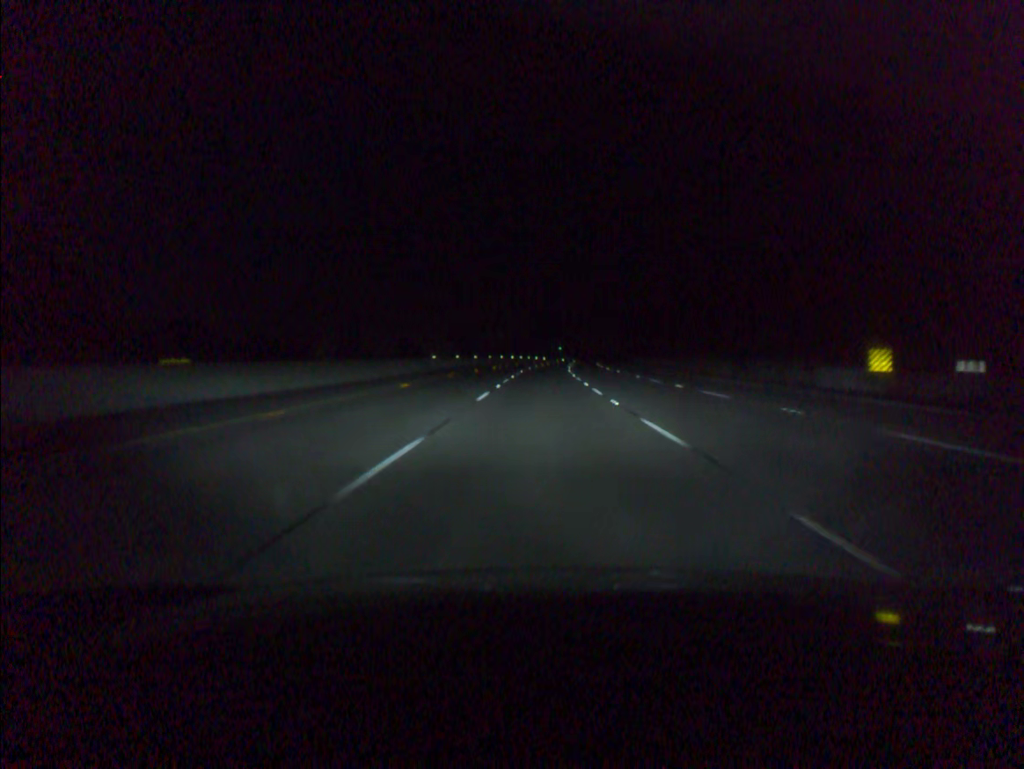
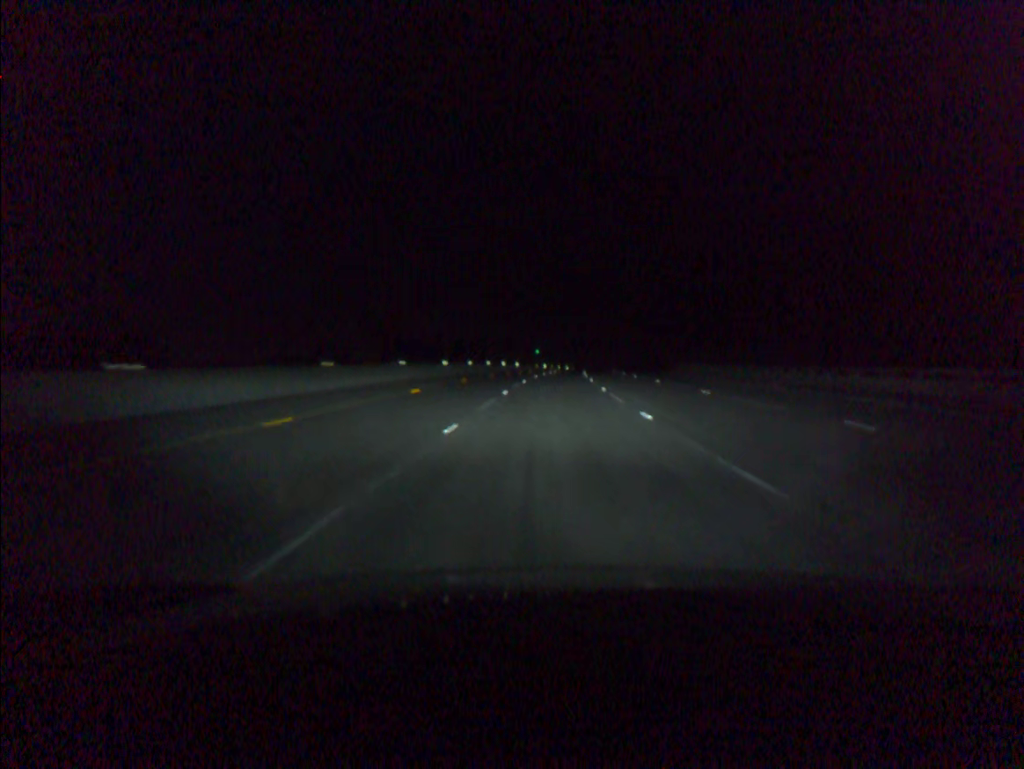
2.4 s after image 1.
(+0.7, +74.6) m; +2°
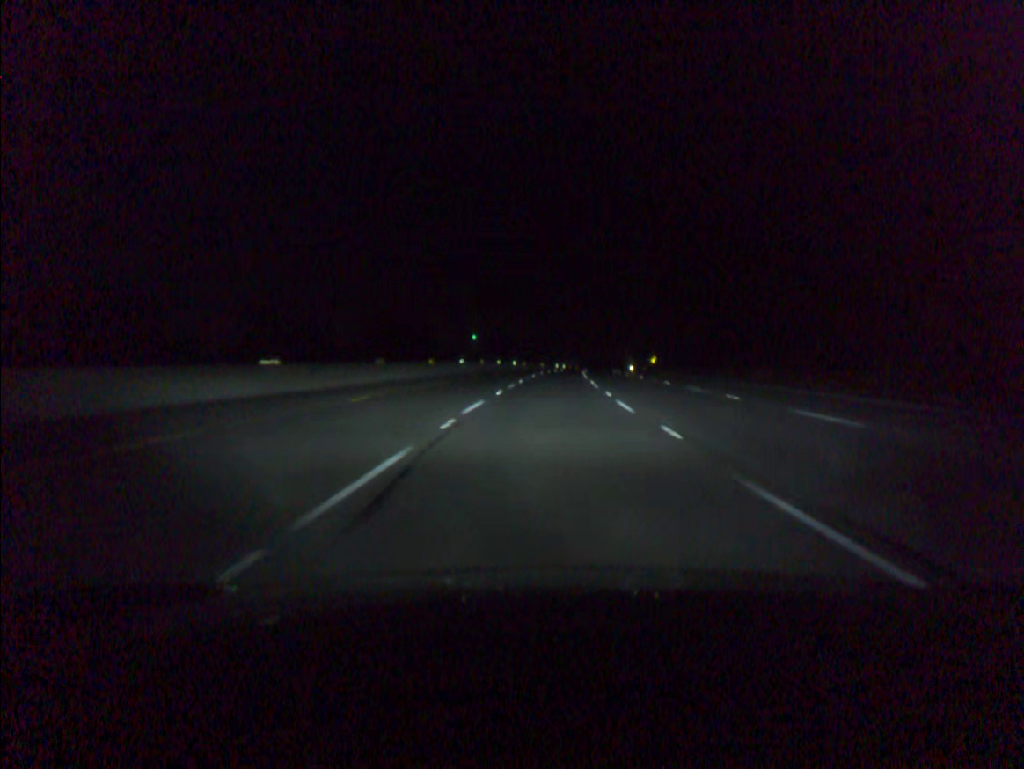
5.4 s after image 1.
(+3.6, +93.7) m; +4°
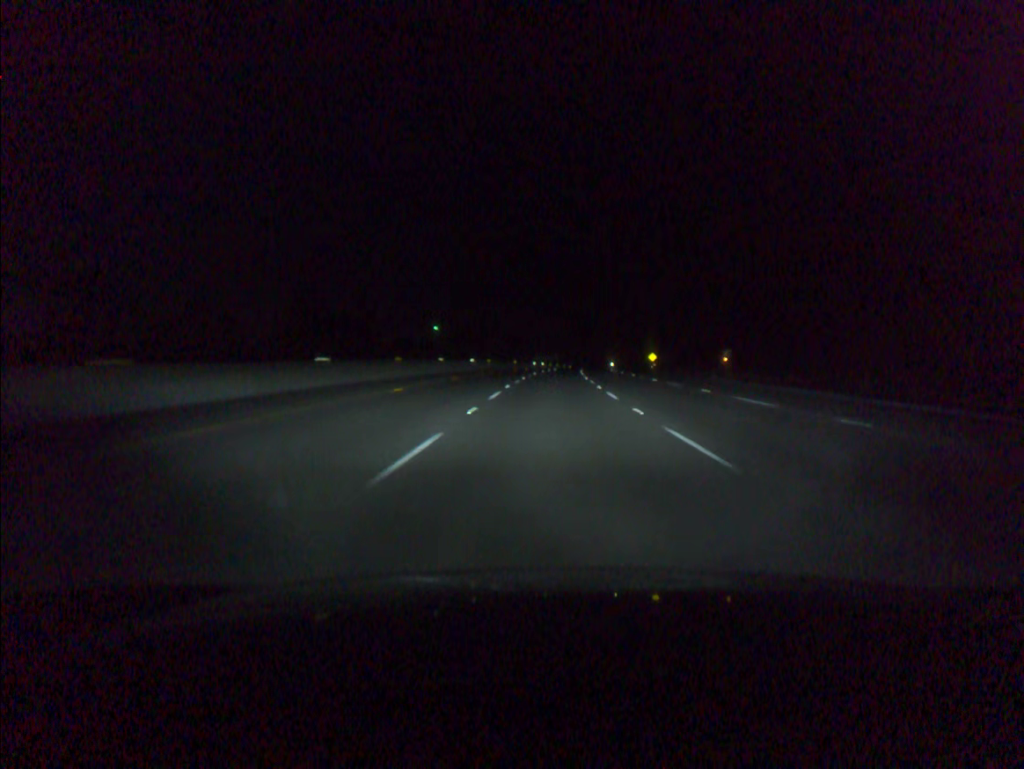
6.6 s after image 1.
(+0.6, +37.7) m; +2°
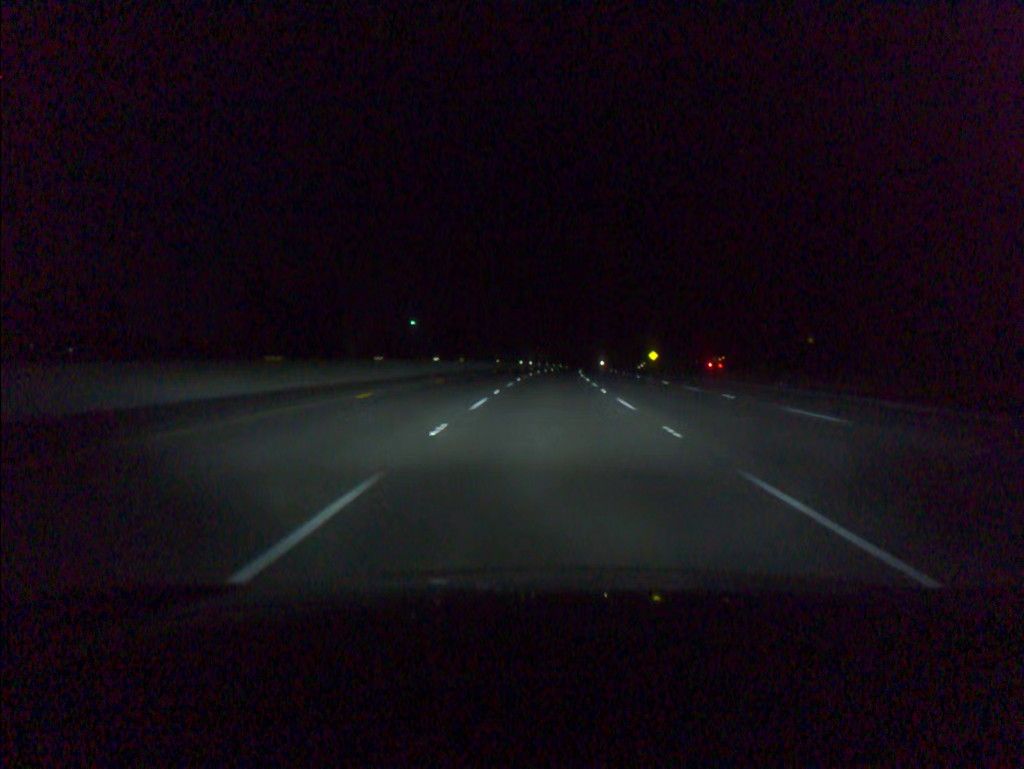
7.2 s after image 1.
(+0.1, +18.9) m; +1°
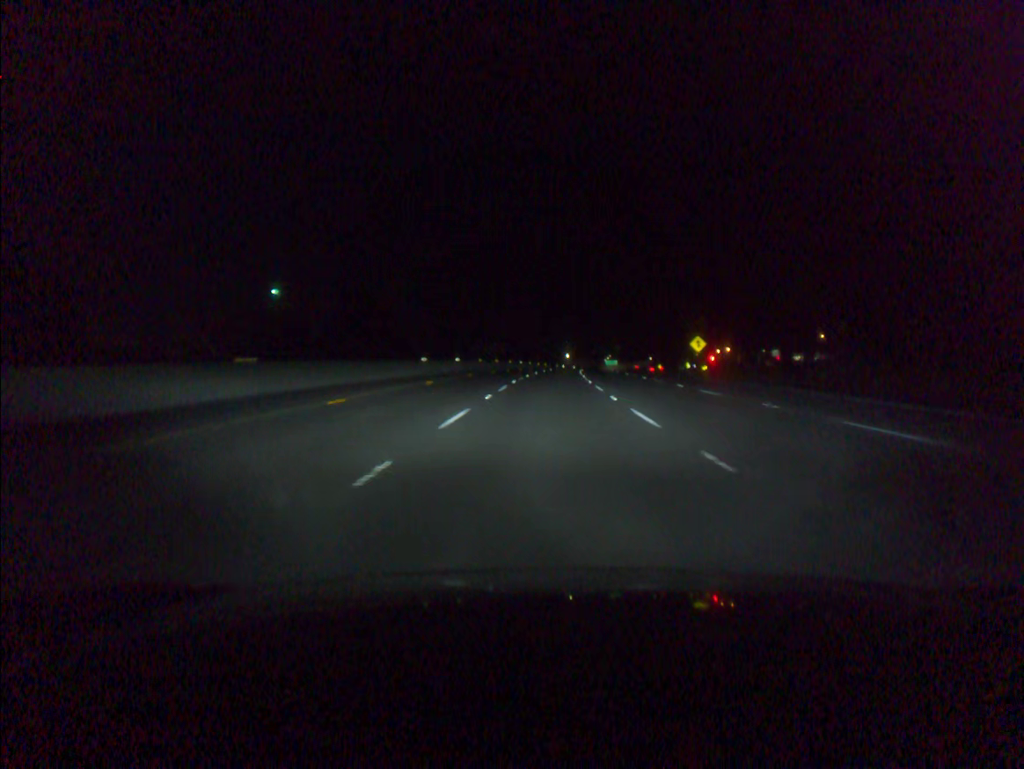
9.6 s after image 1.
(+2.0, +75.6) m; +3°
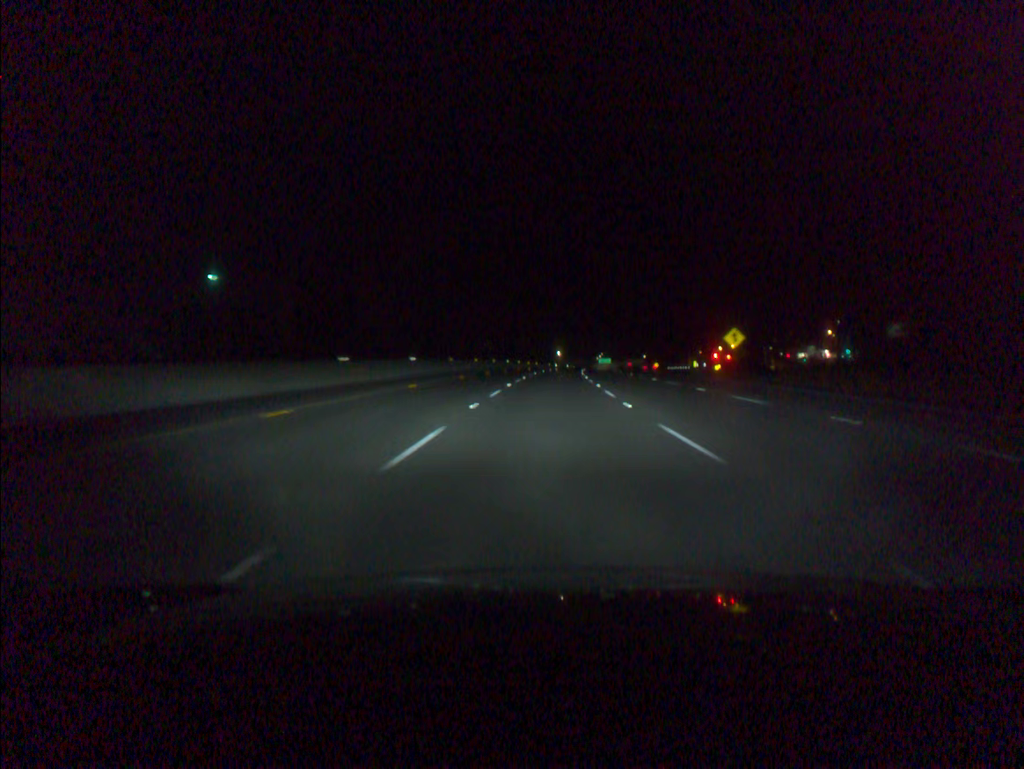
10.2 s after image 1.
(+0.1, +18.9) m; +1°
